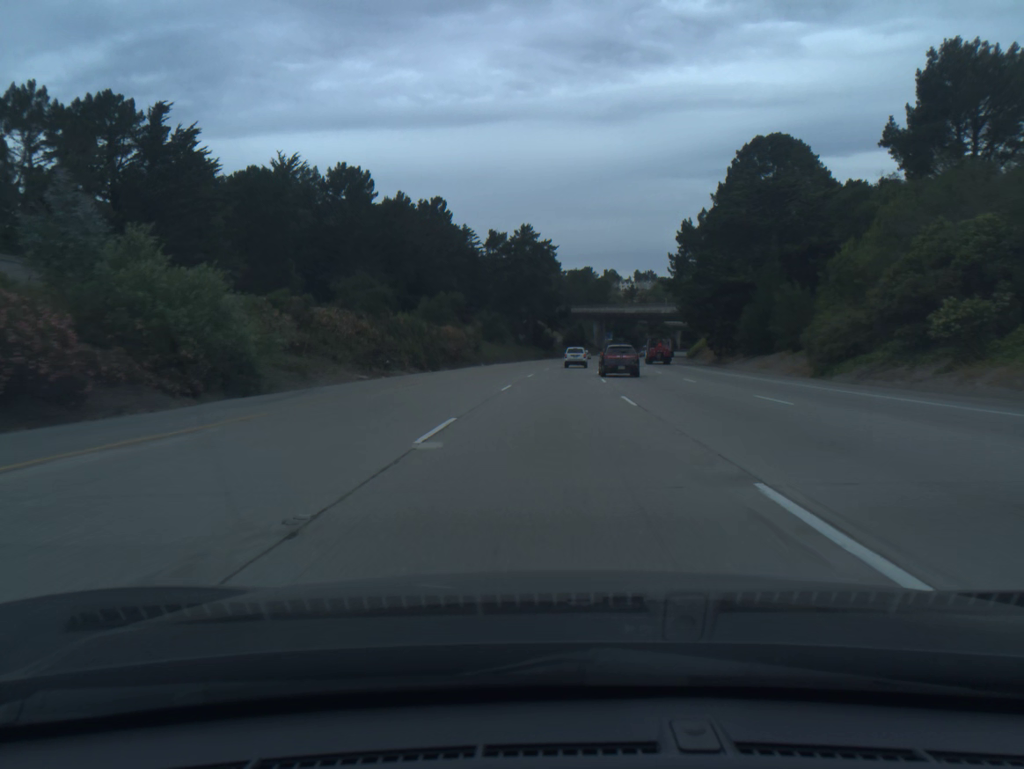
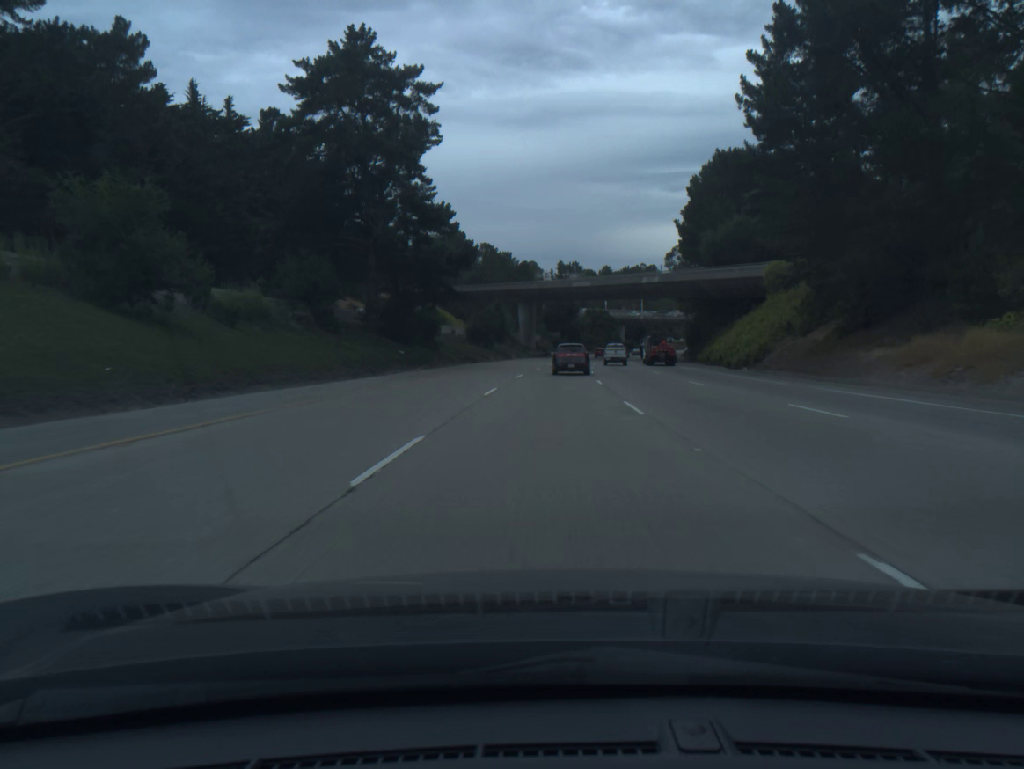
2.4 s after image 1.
(+3.7, +76.0) m; +6°
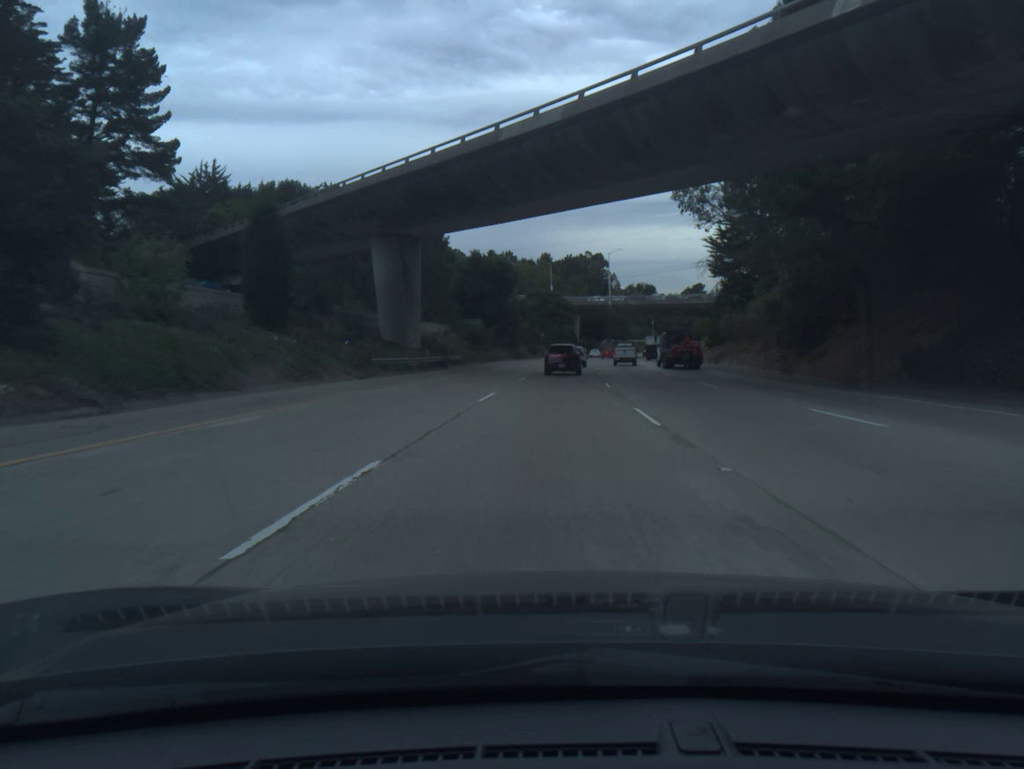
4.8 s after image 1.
(+3.4, +75.1) m; +5°
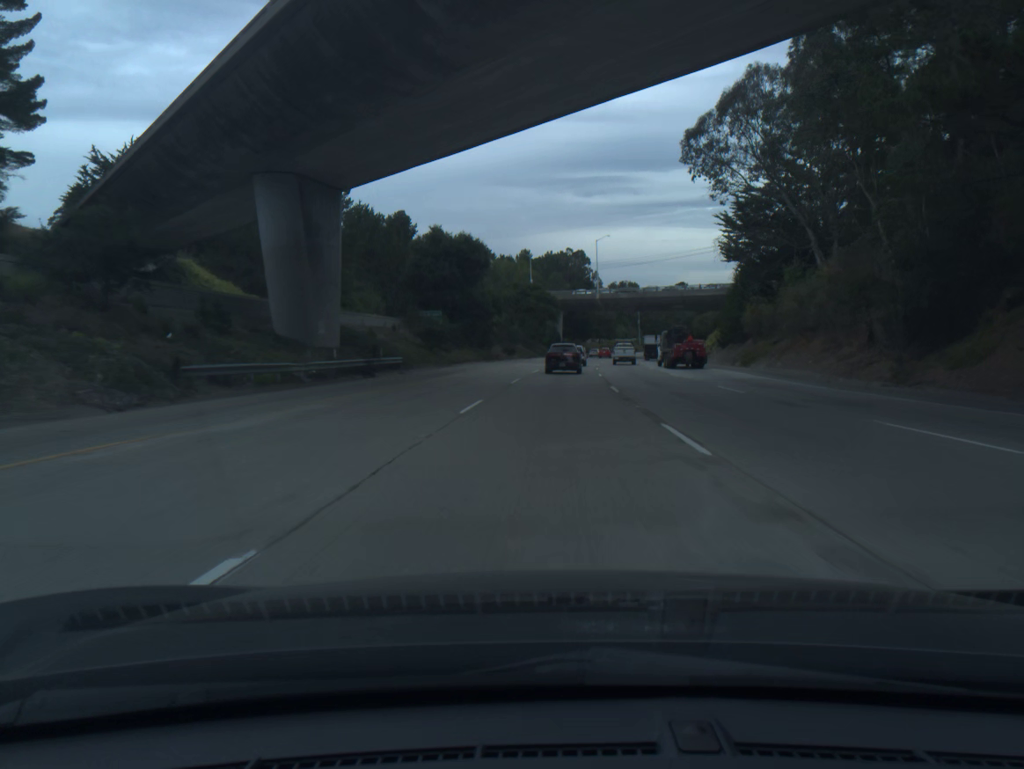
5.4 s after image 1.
(+0.2, +18.6) m; +1°
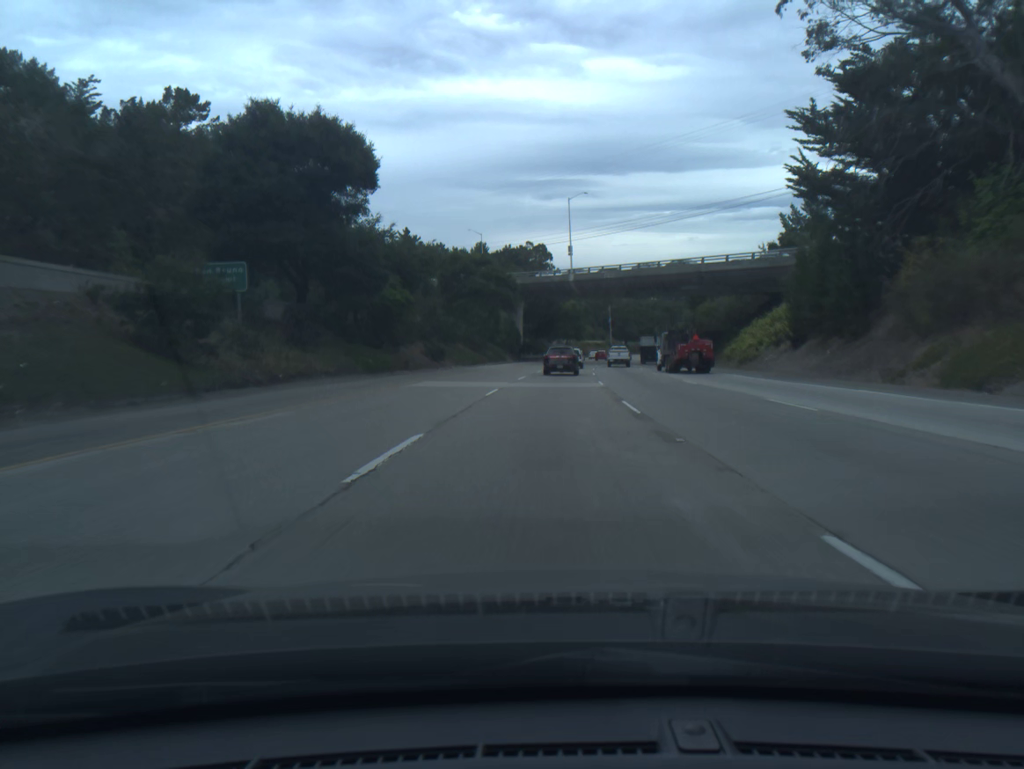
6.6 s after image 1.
(+1.0, +37.1) m; +3°
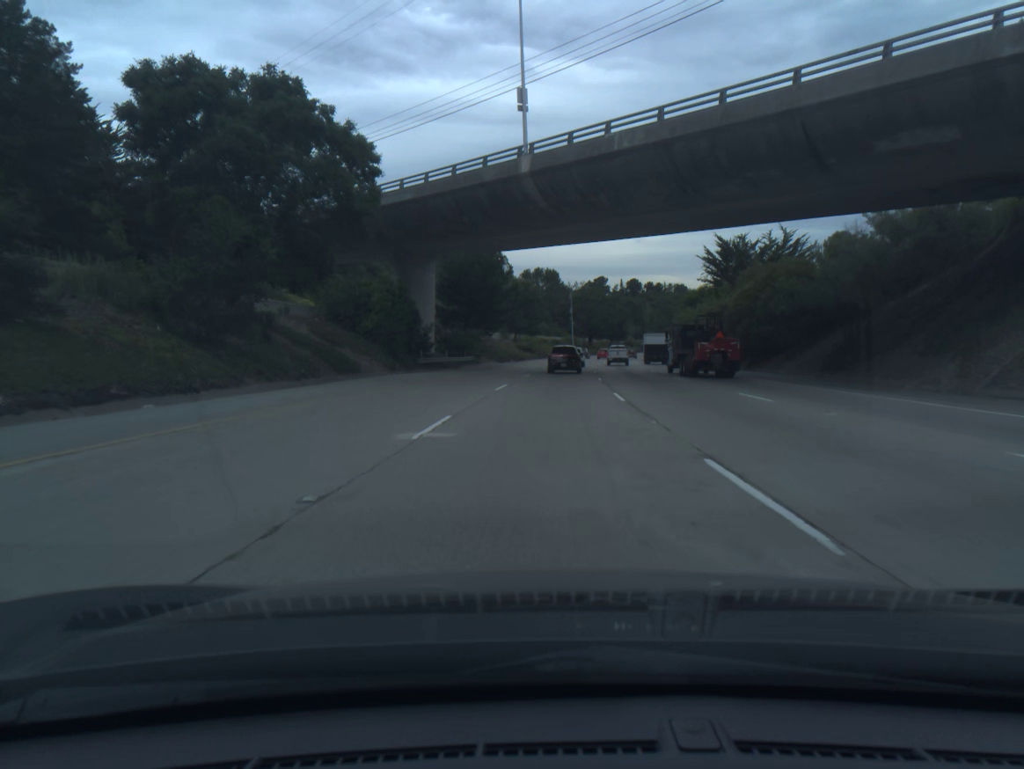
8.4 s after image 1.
(+1.8, +55.2) m; +4°
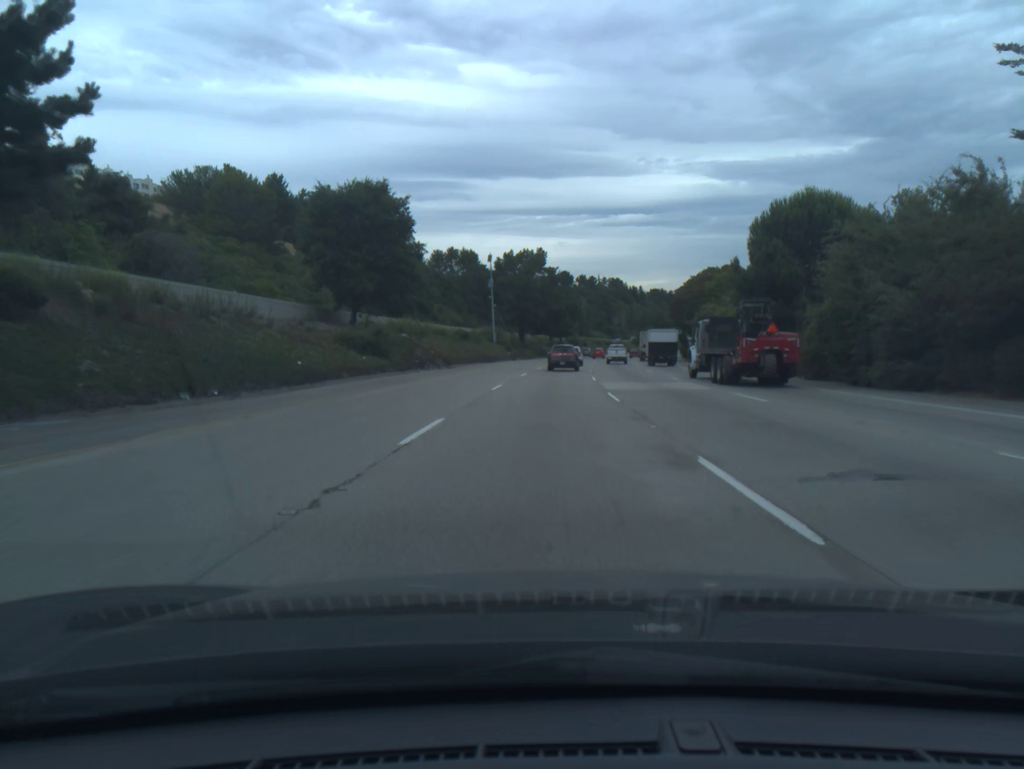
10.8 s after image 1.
(+3.4, +73.2) m; +5°
